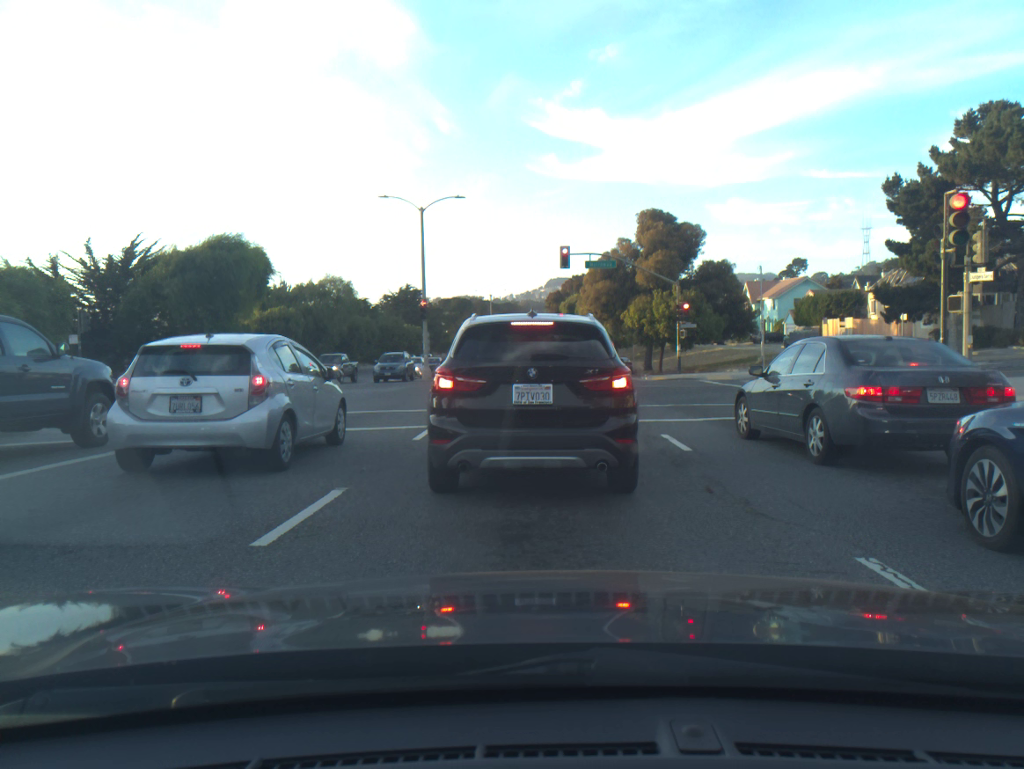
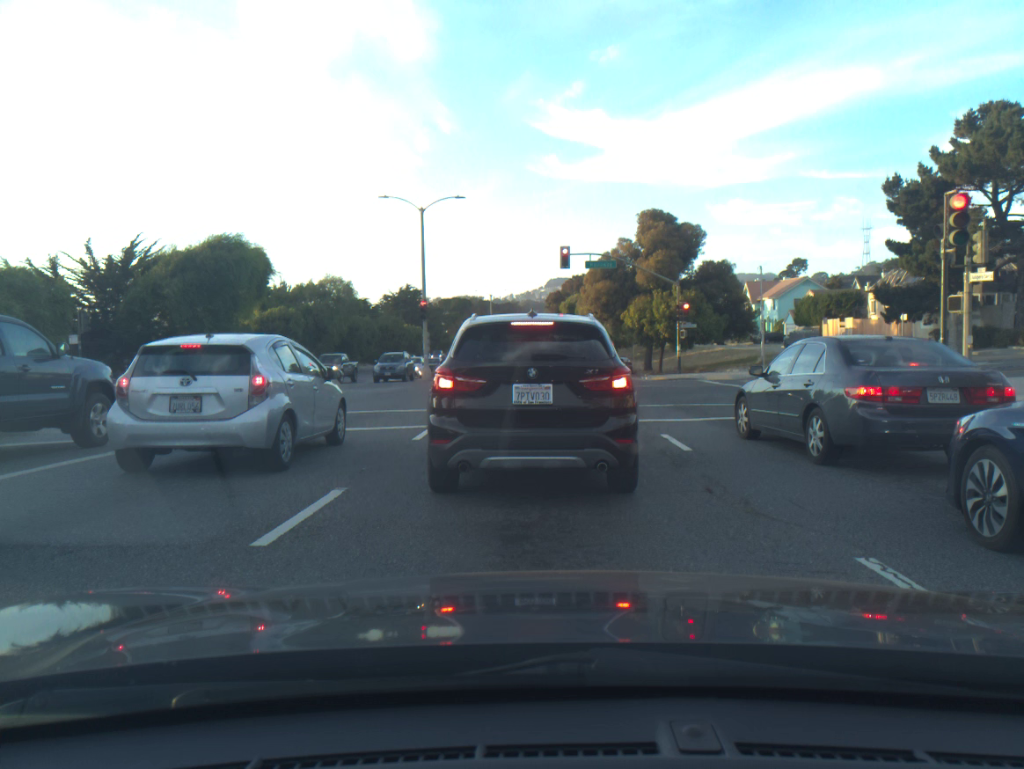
(0.0, 0.0) m; 0°
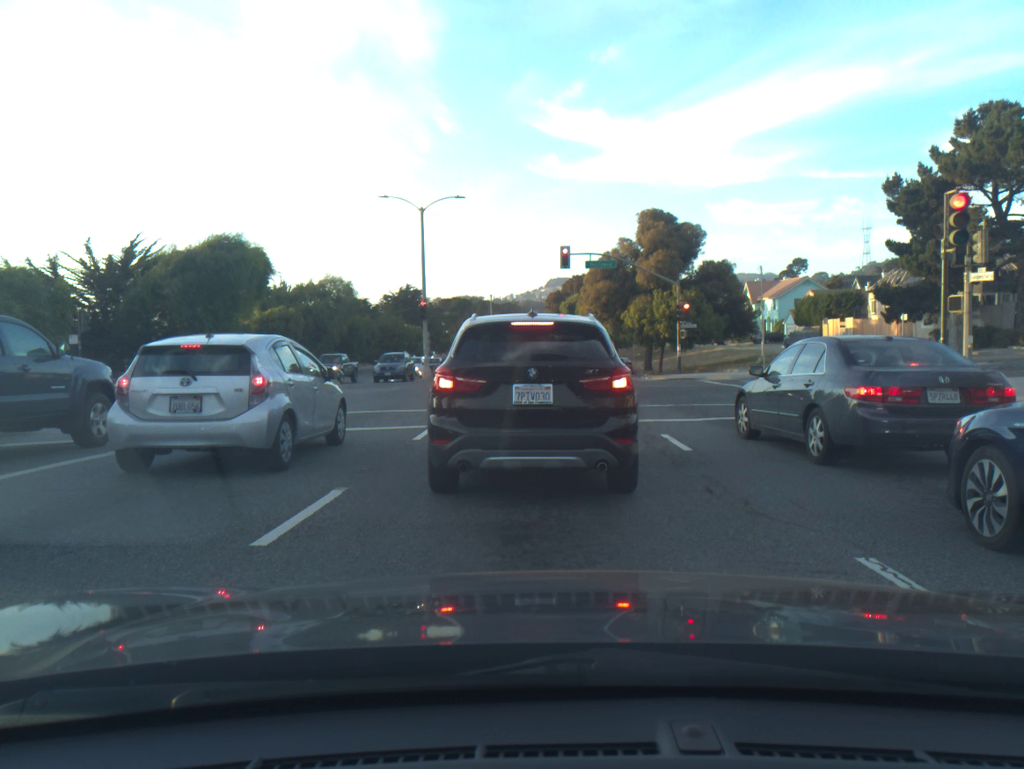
(0.0, 0.0) m; 0°
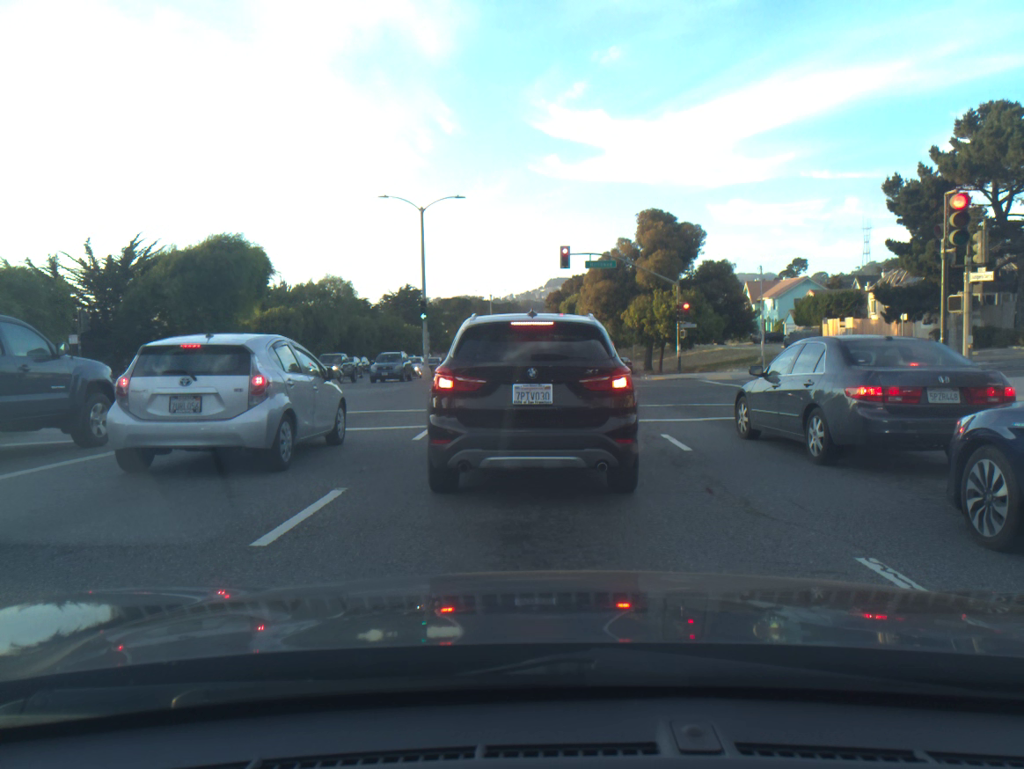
(0.0, 0.0) m; 0°
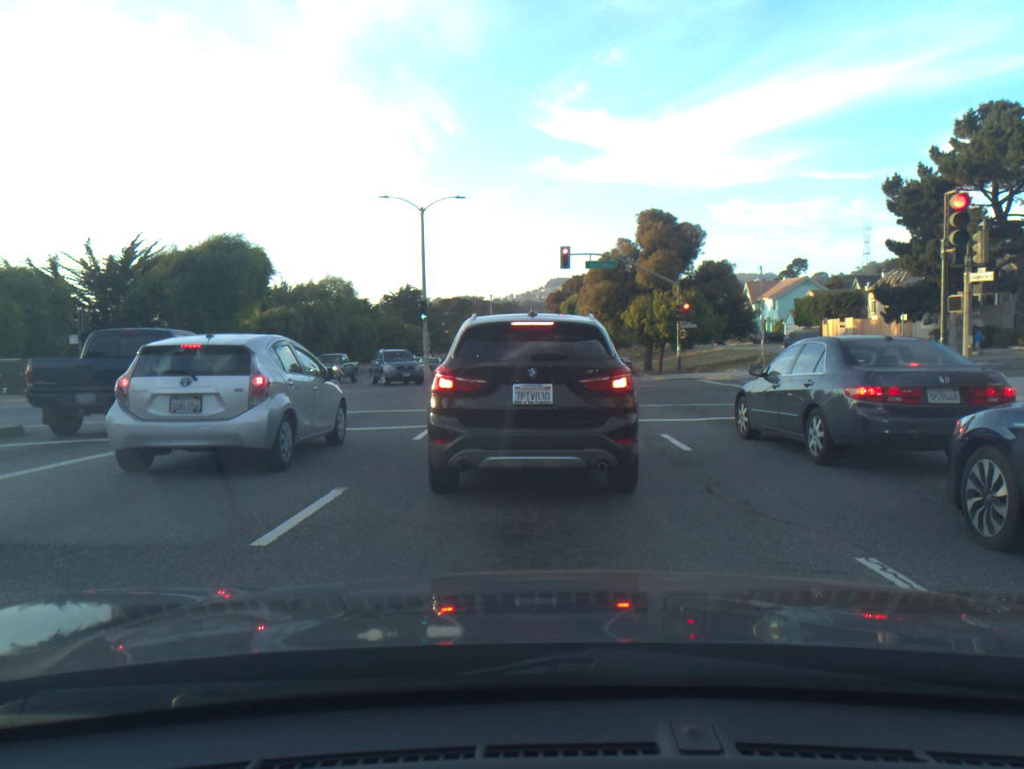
(0.0, 0.0) m; 0°
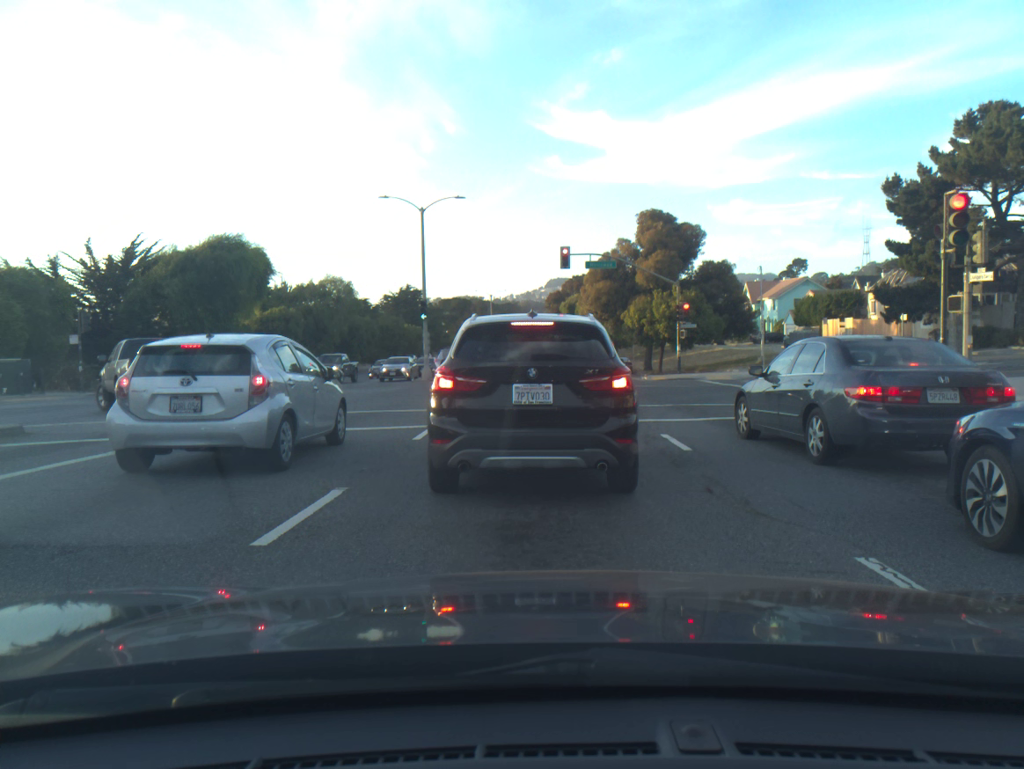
(0.0, 0.0) m; 0°
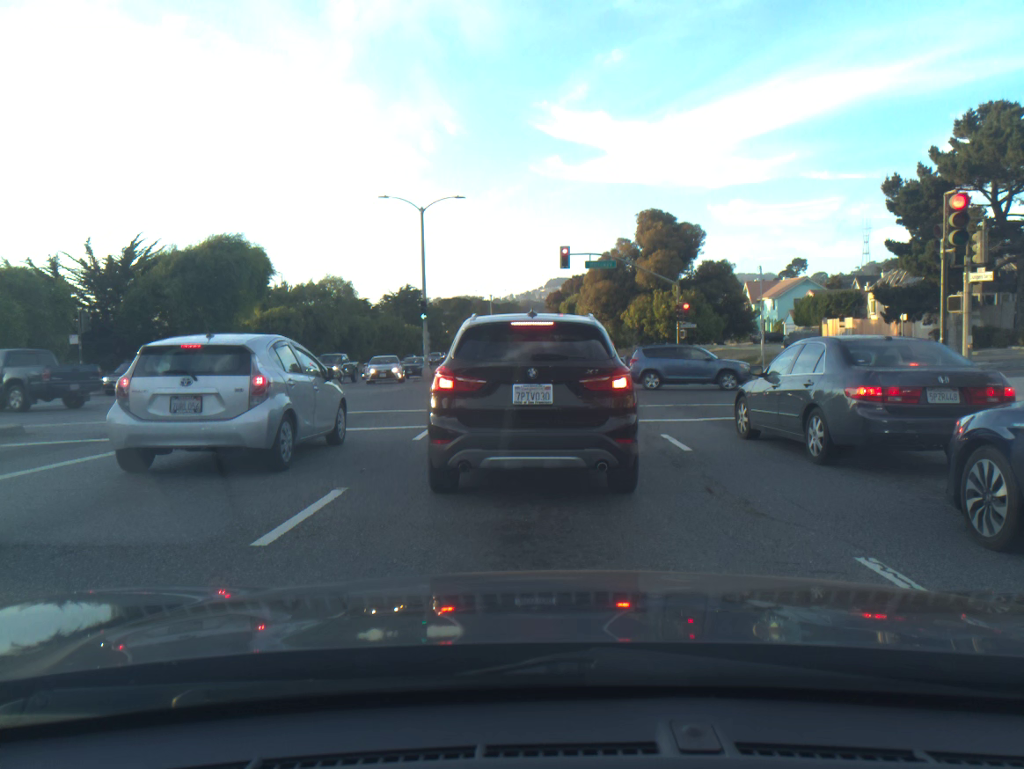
(0.0, 0.0) m; 0°
